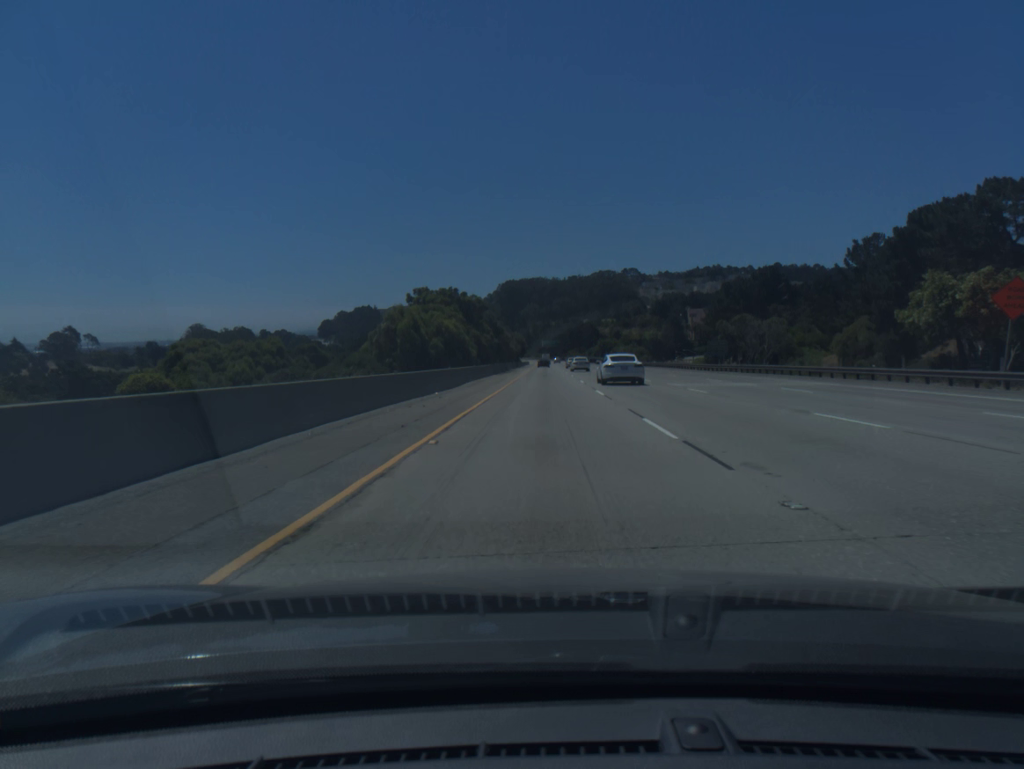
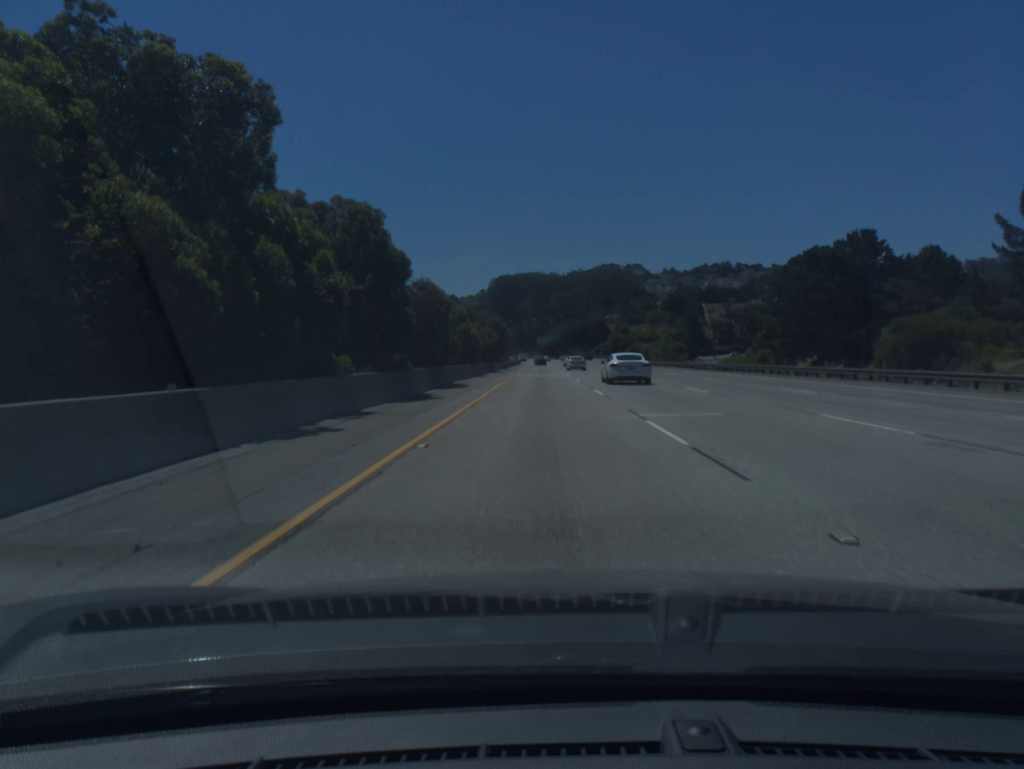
(+0.2, +59.5) m; 0°
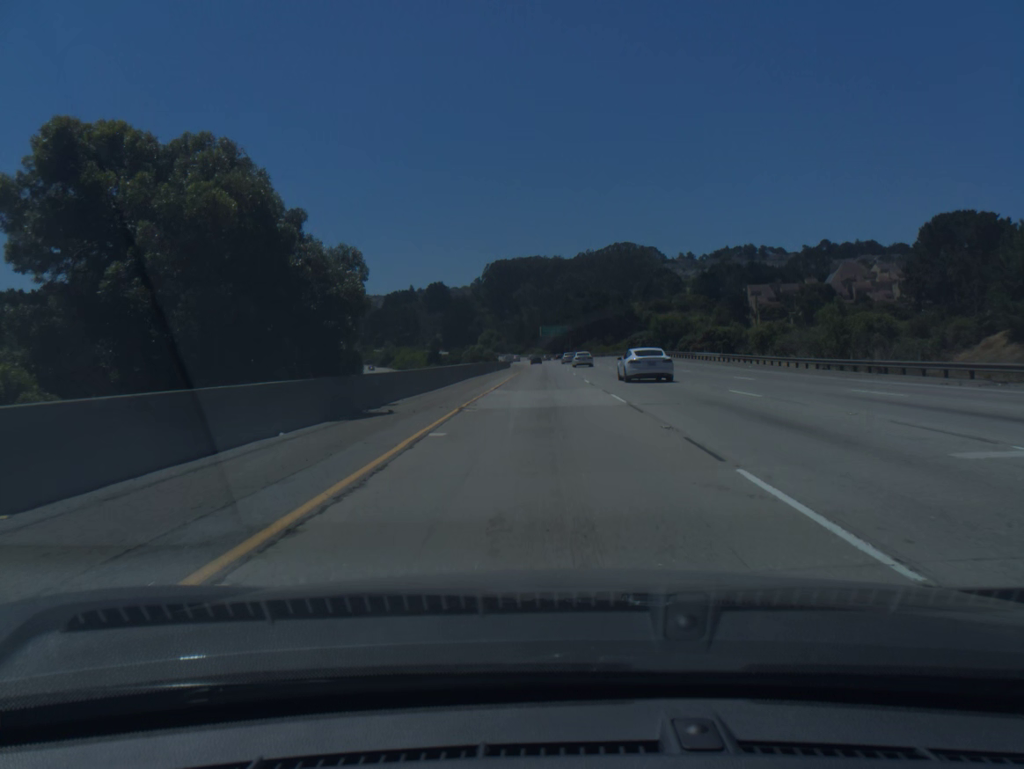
(-0.1, +79.4) m; 0°
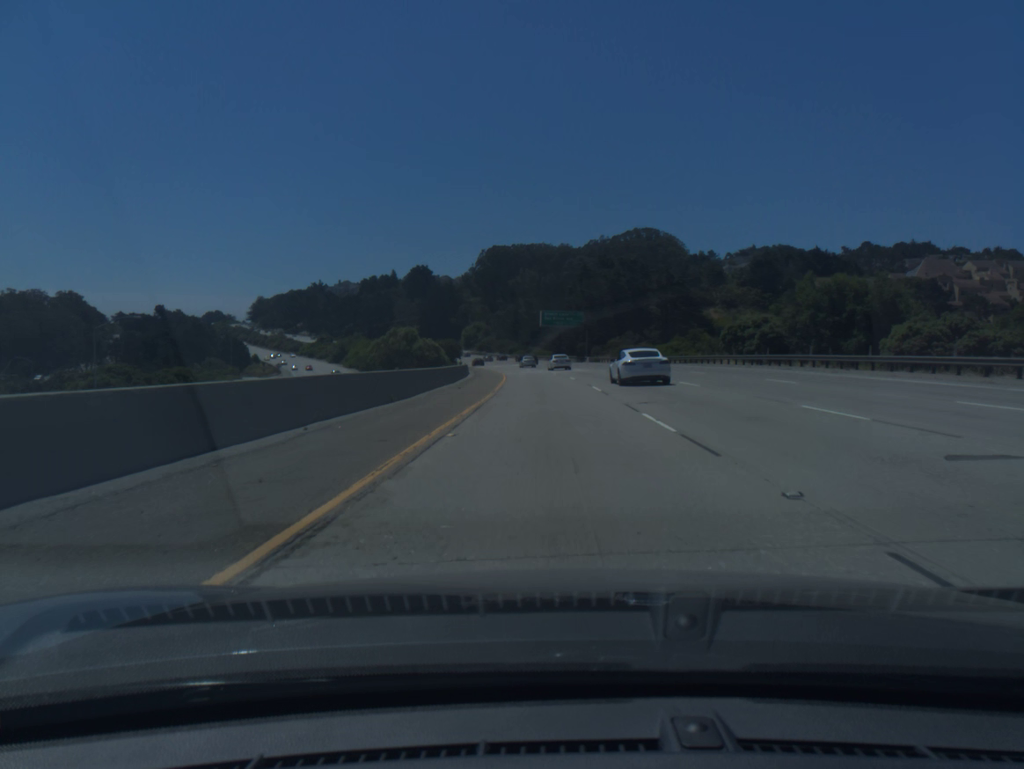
(0.0, +79.3) m; 0°
